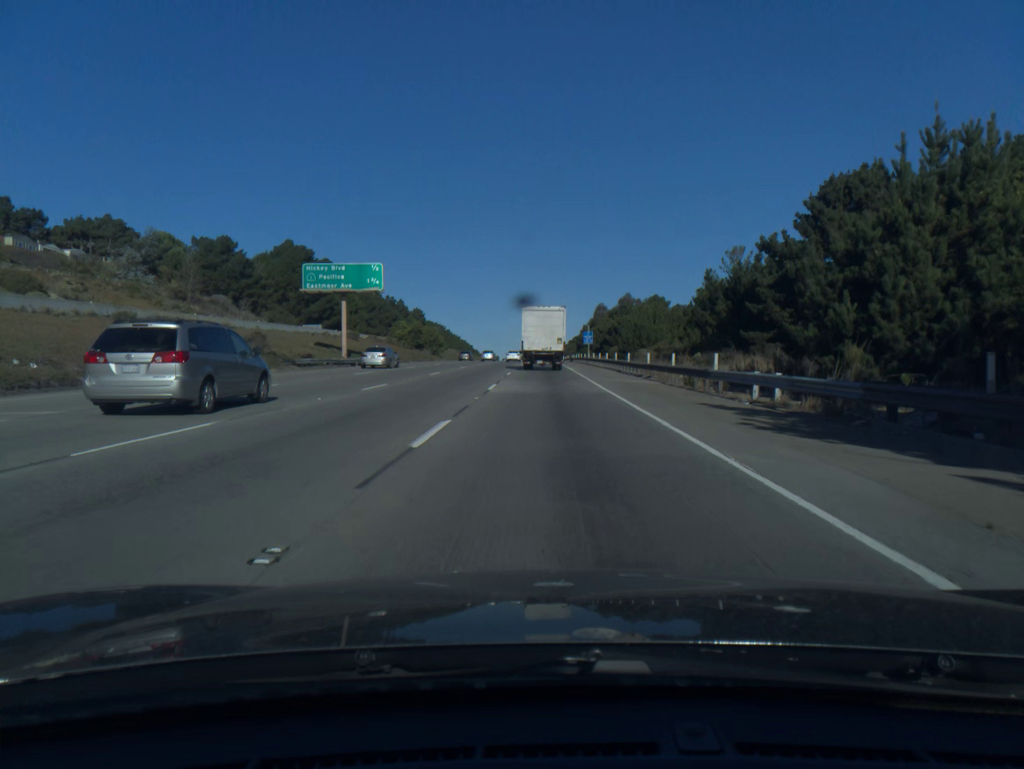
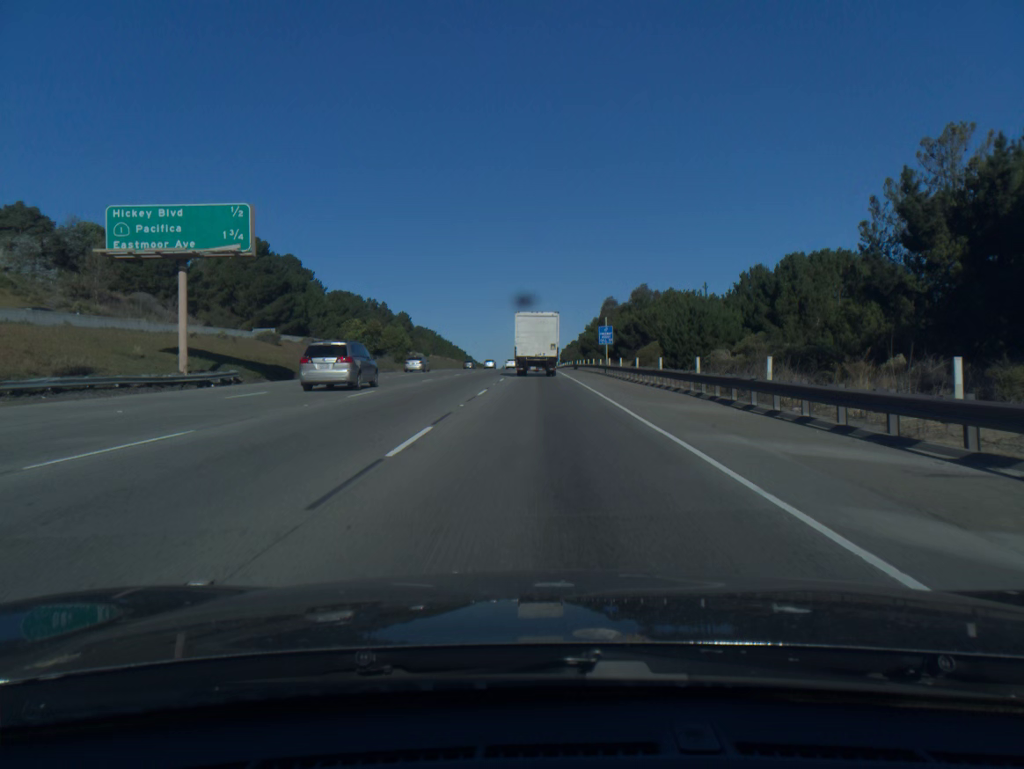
(+0.1, +29.7) m; 0°
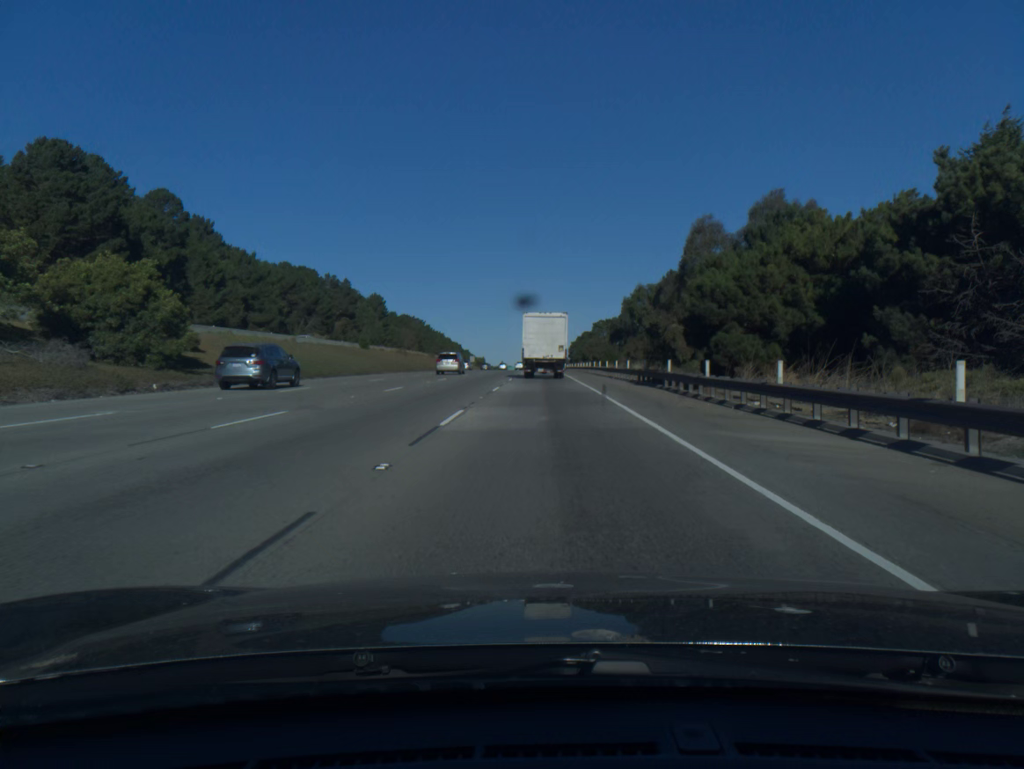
(-0.5, +68.5) m; 0°
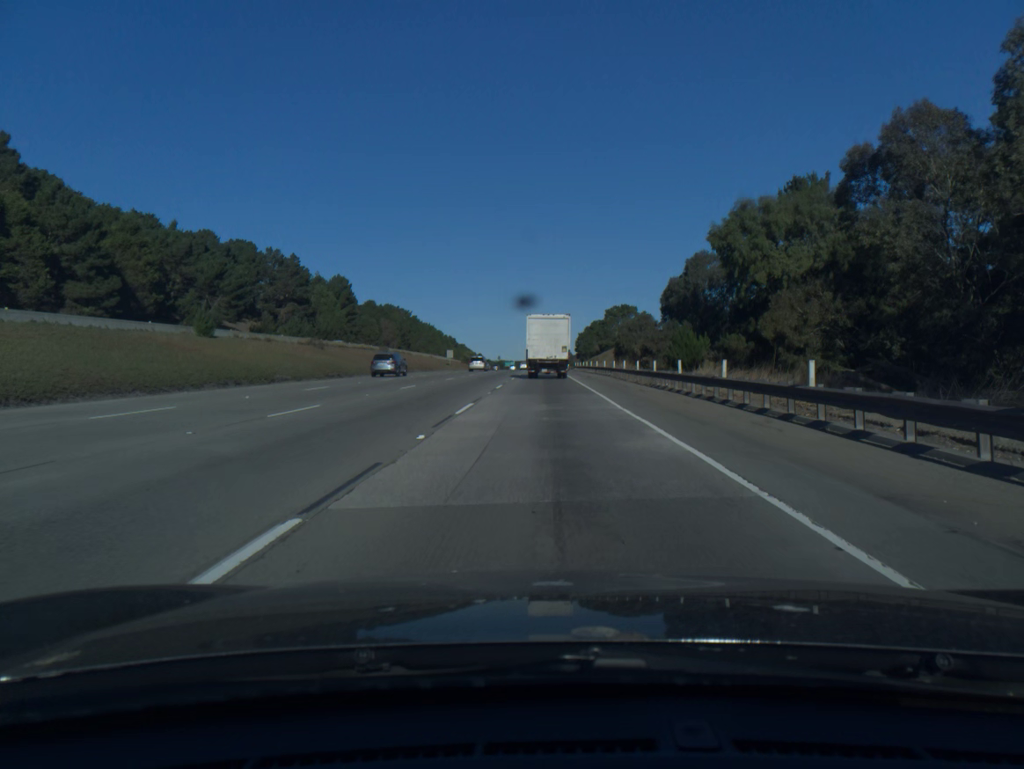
(0.0, +55.5) m; 0°
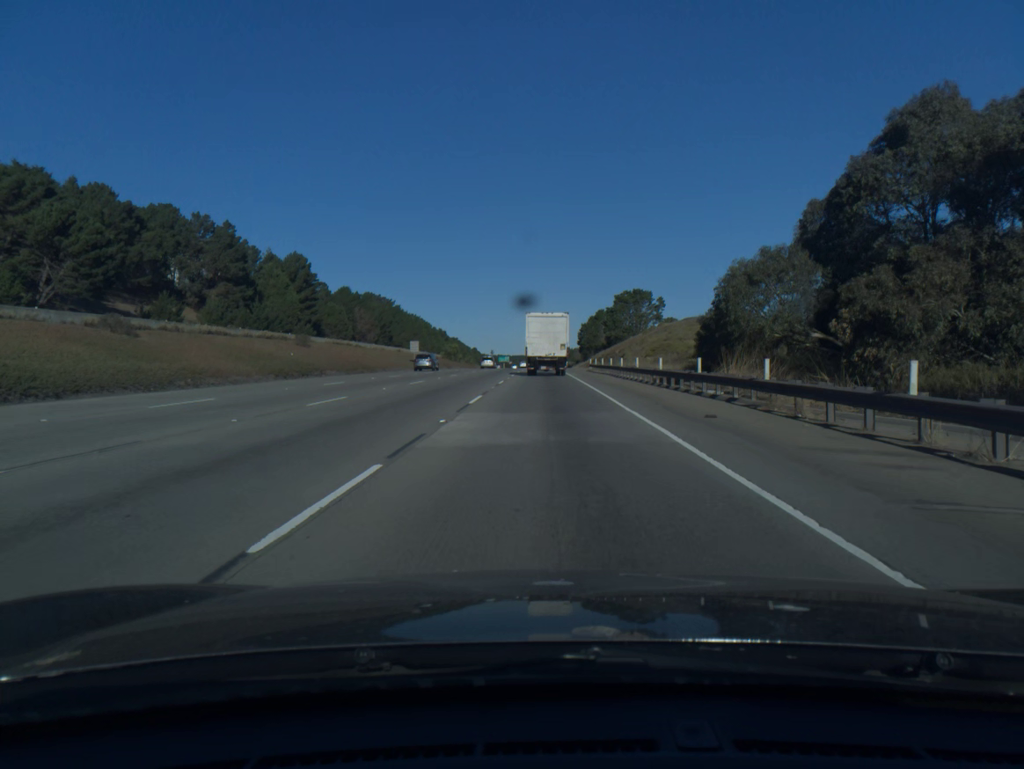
(0.0, +41.2) m; 0°
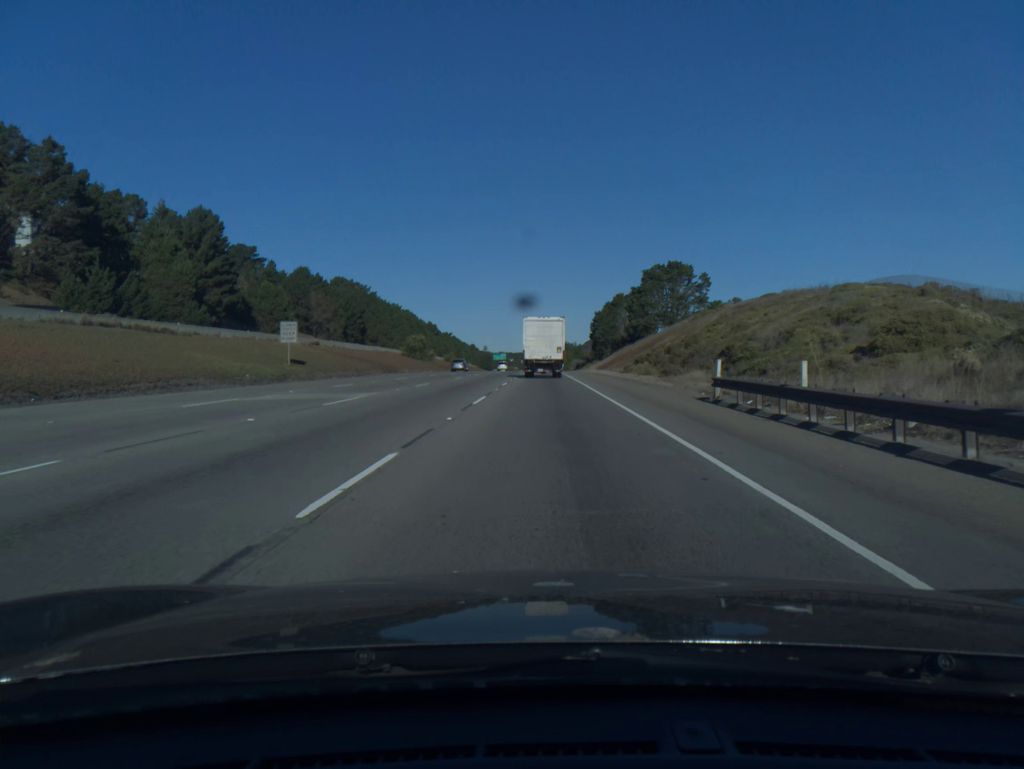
(0.0, +57.1) m; 0°
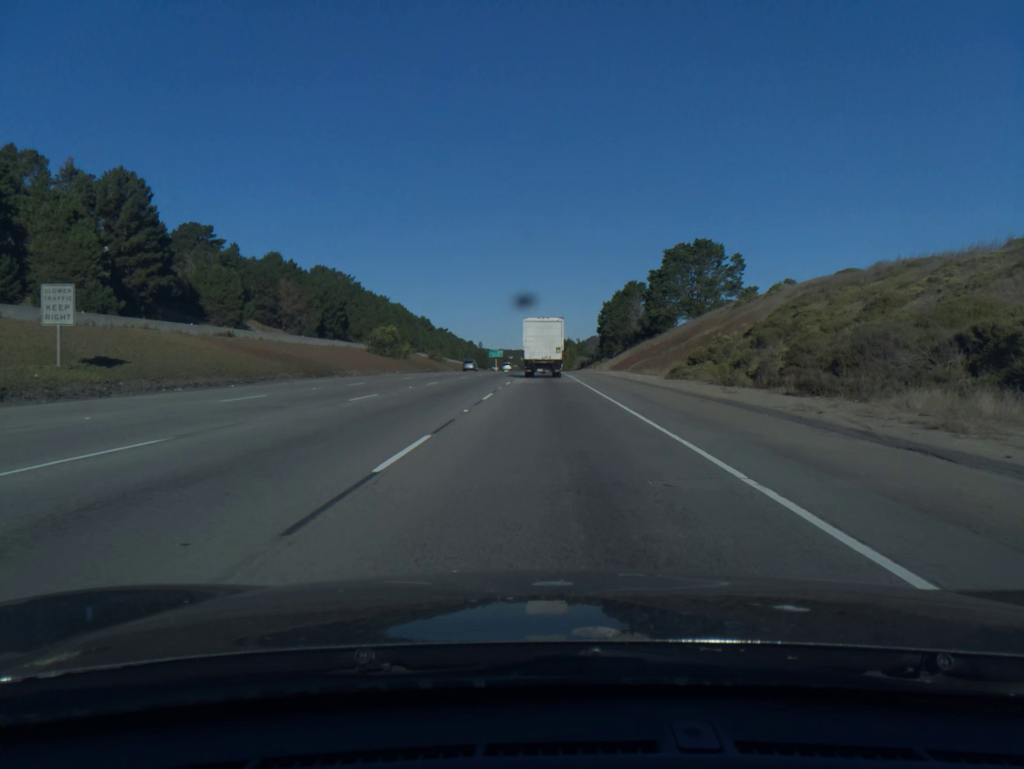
(0.0, +27.0) m; 0°
